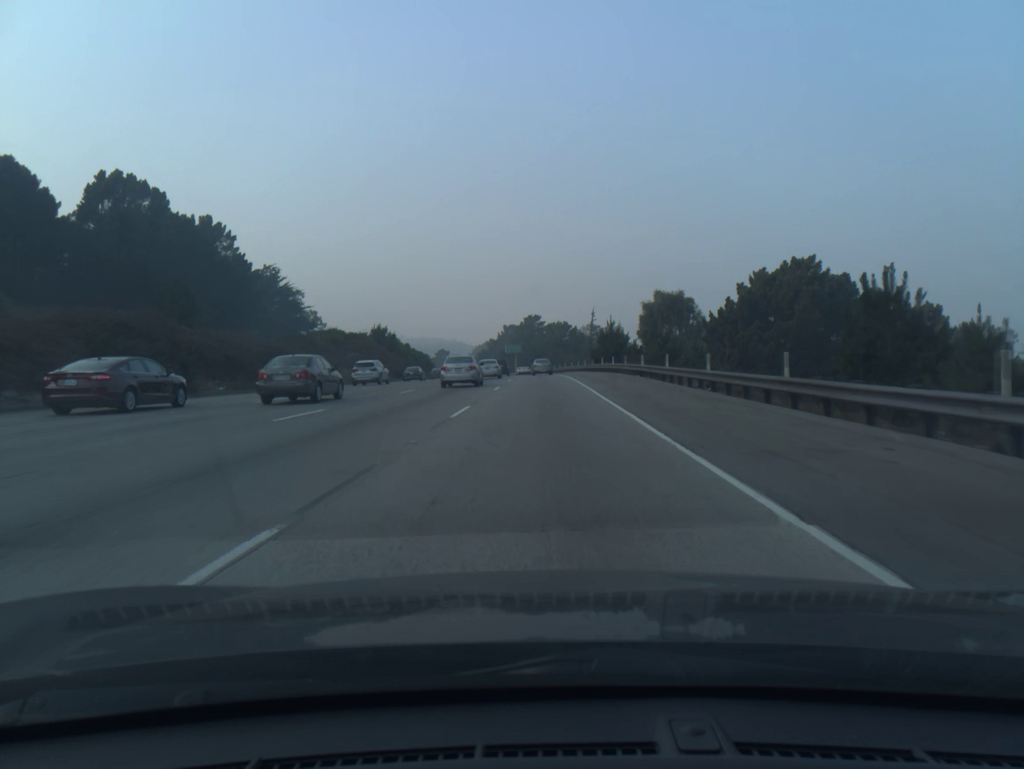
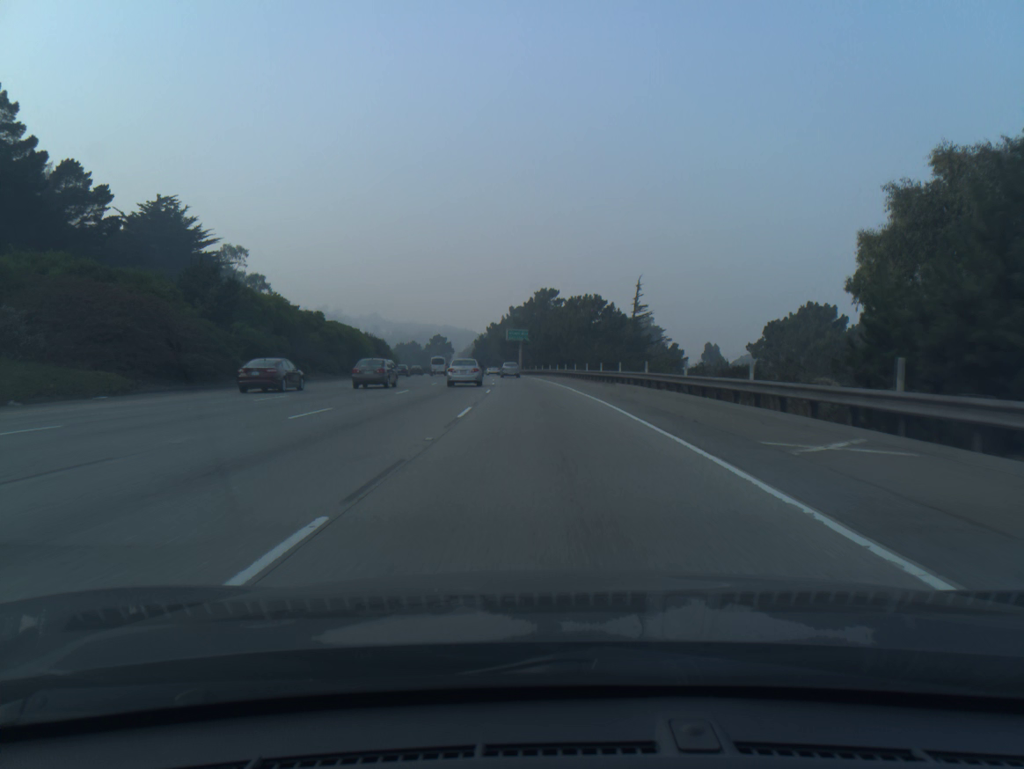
(-0.4, +58.3) m; -1°
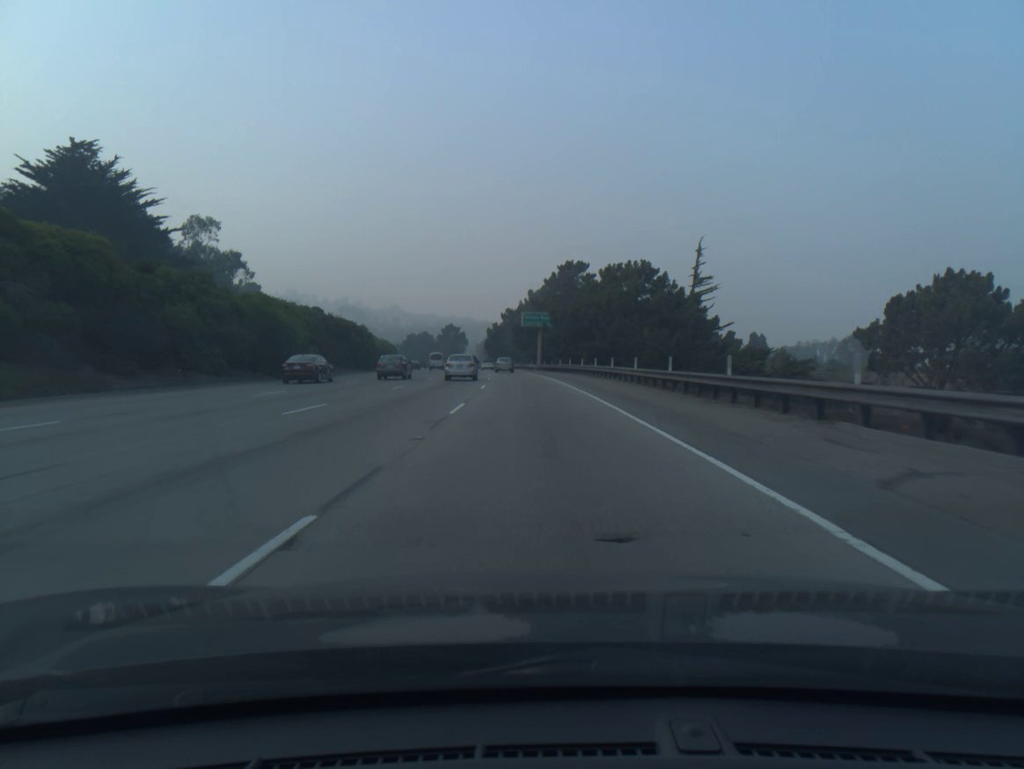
(-0.4, +29.4) m; -2°
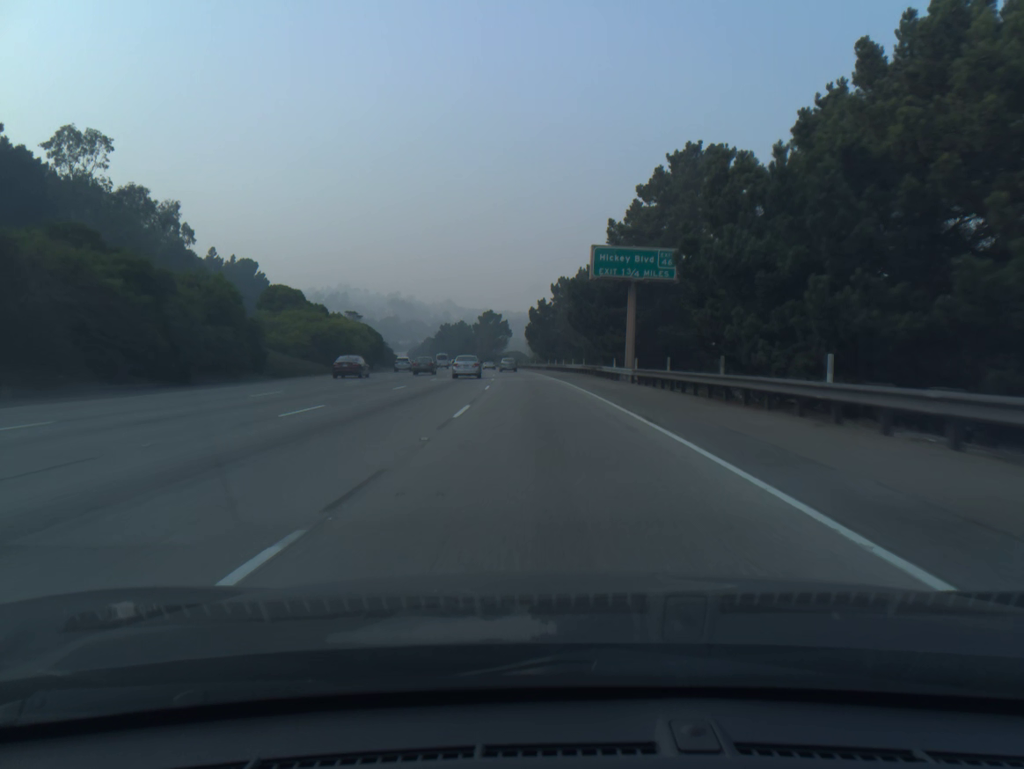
(-2.1, +59.2) m; -4°
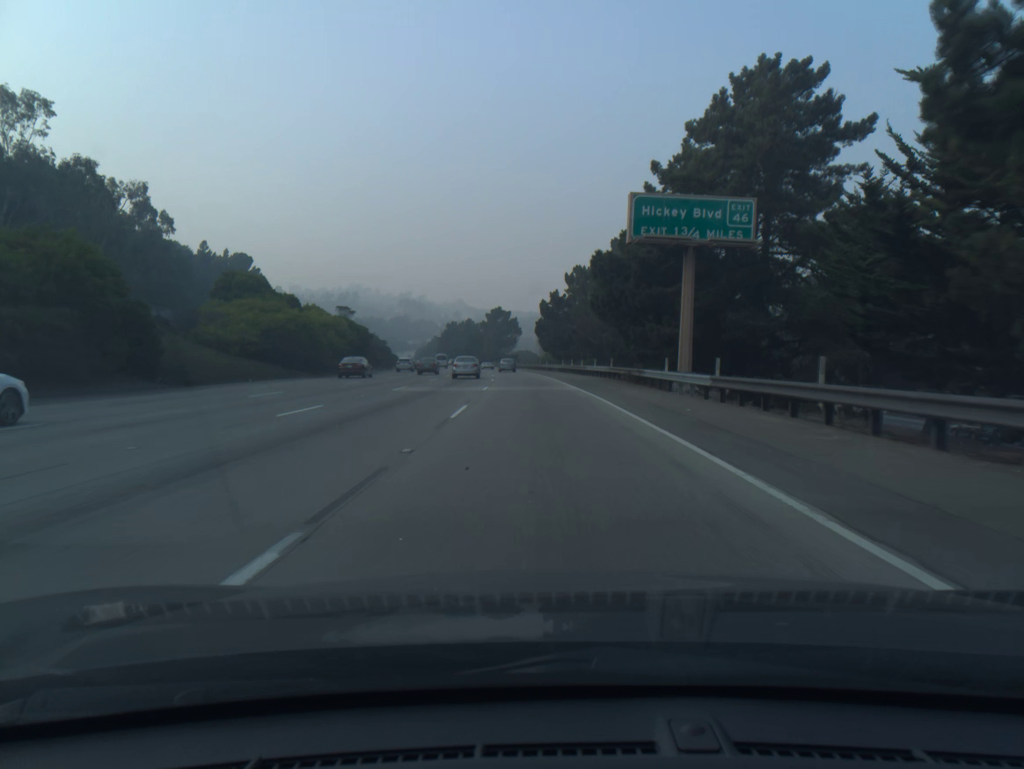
(-0.1, +14.8) m; -1°
